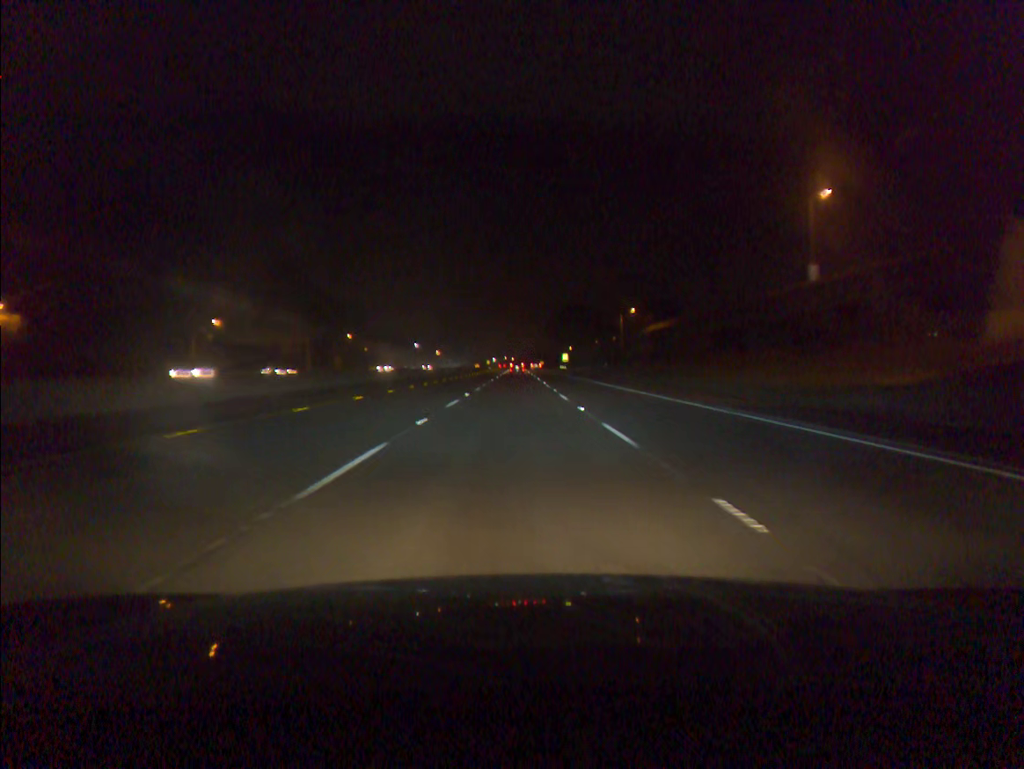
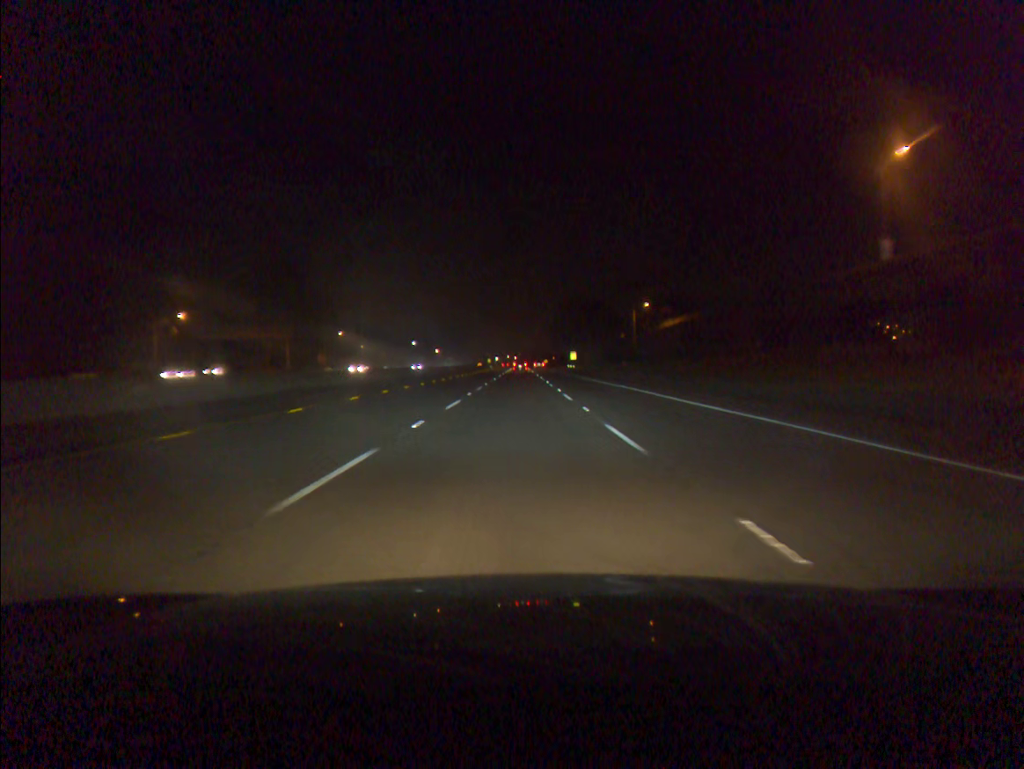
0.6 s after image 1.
(0.0, +15.3) m; 0°
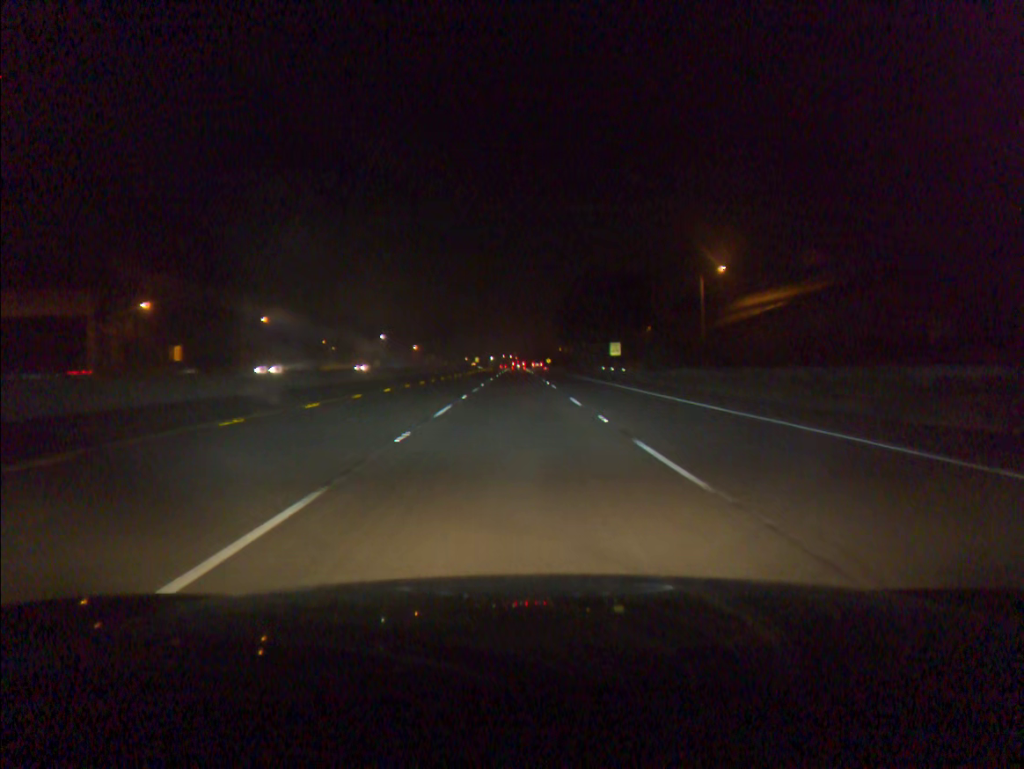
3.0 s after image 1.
(0.0, +61.3) m; 0°
